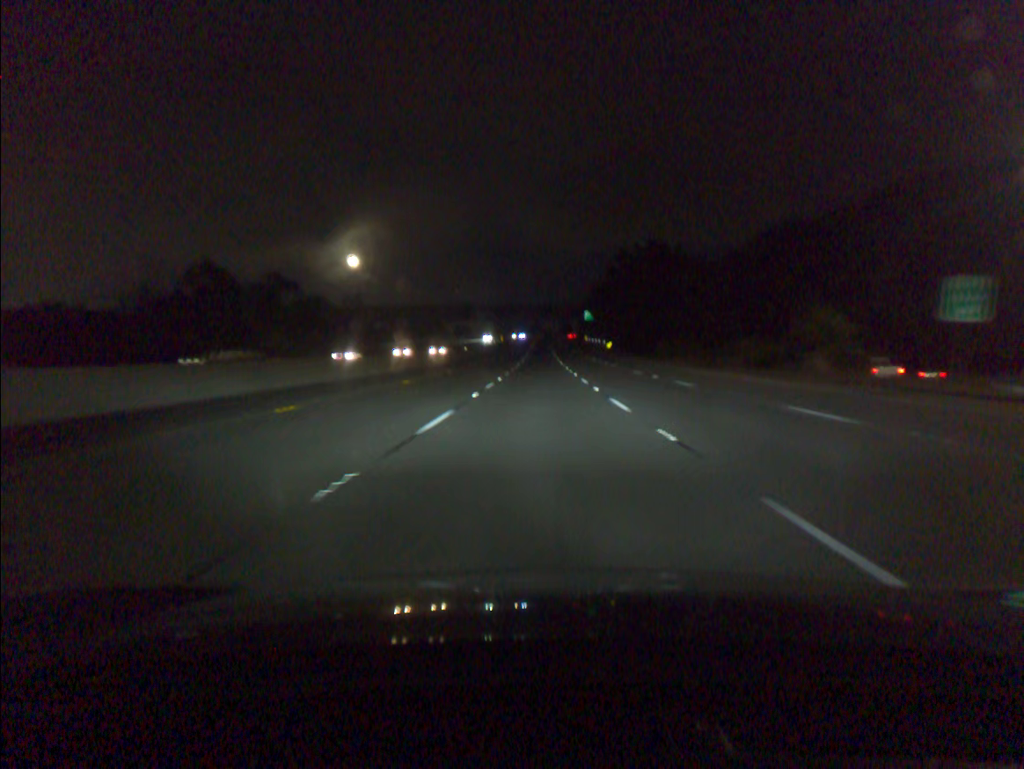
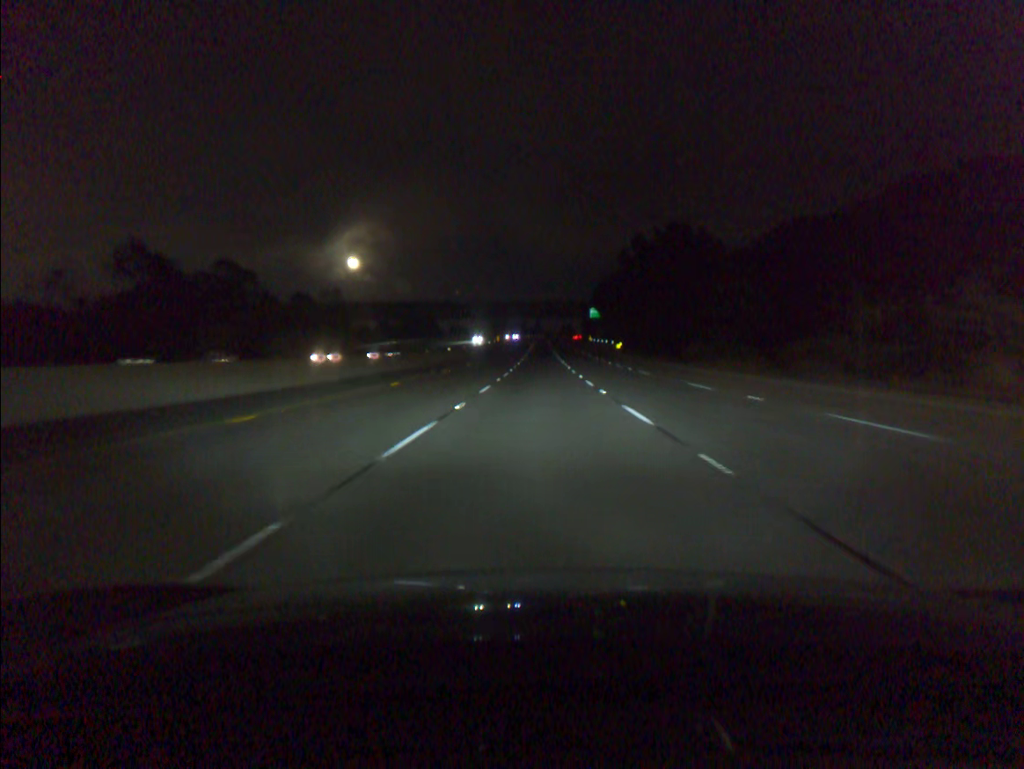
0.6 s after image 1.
(0.0, +17.3) m; 0°
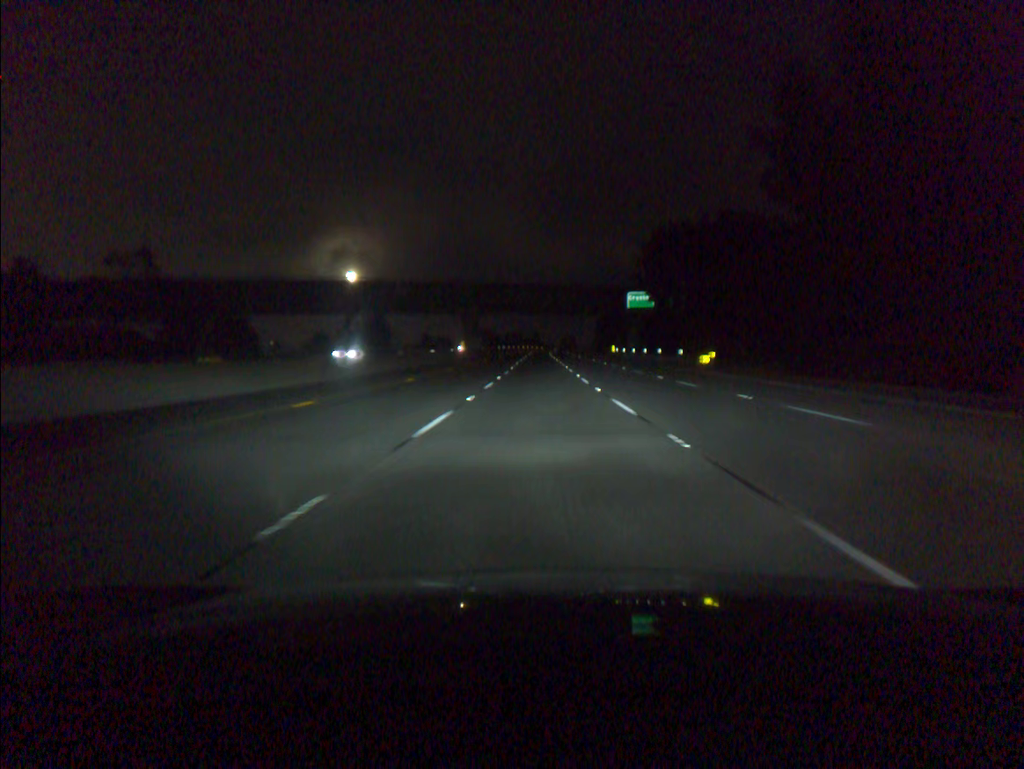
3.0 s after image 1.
(+0.2, +69.0) m; 0°
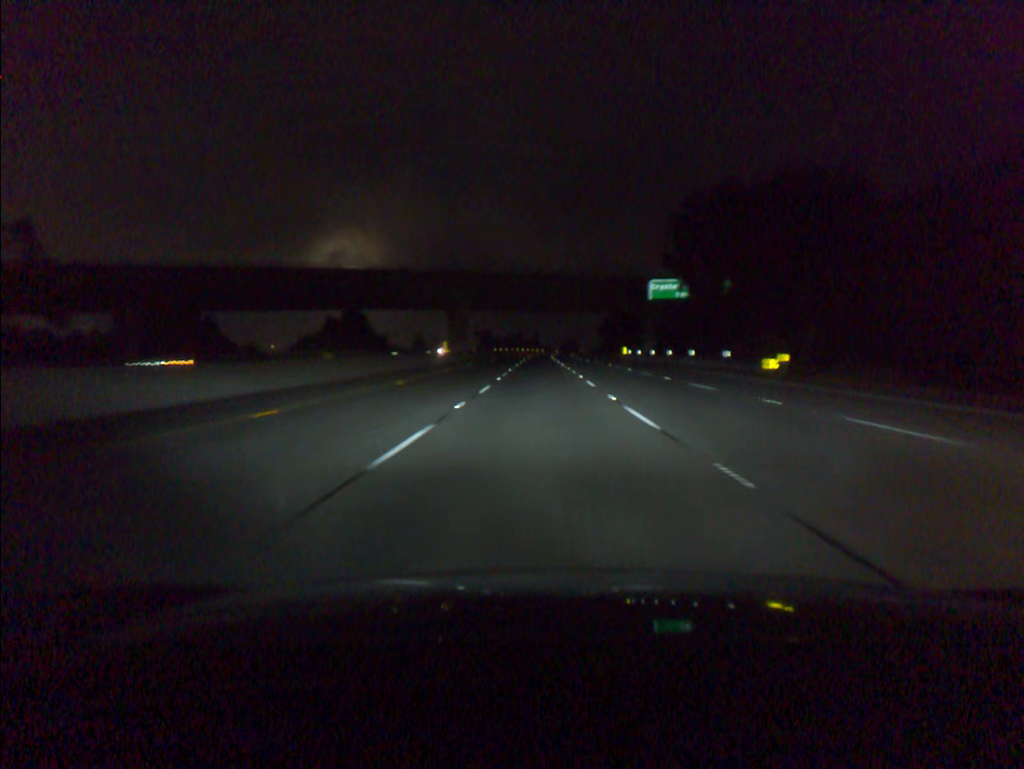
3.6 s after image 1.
(0.0, +17.2) m; 0°
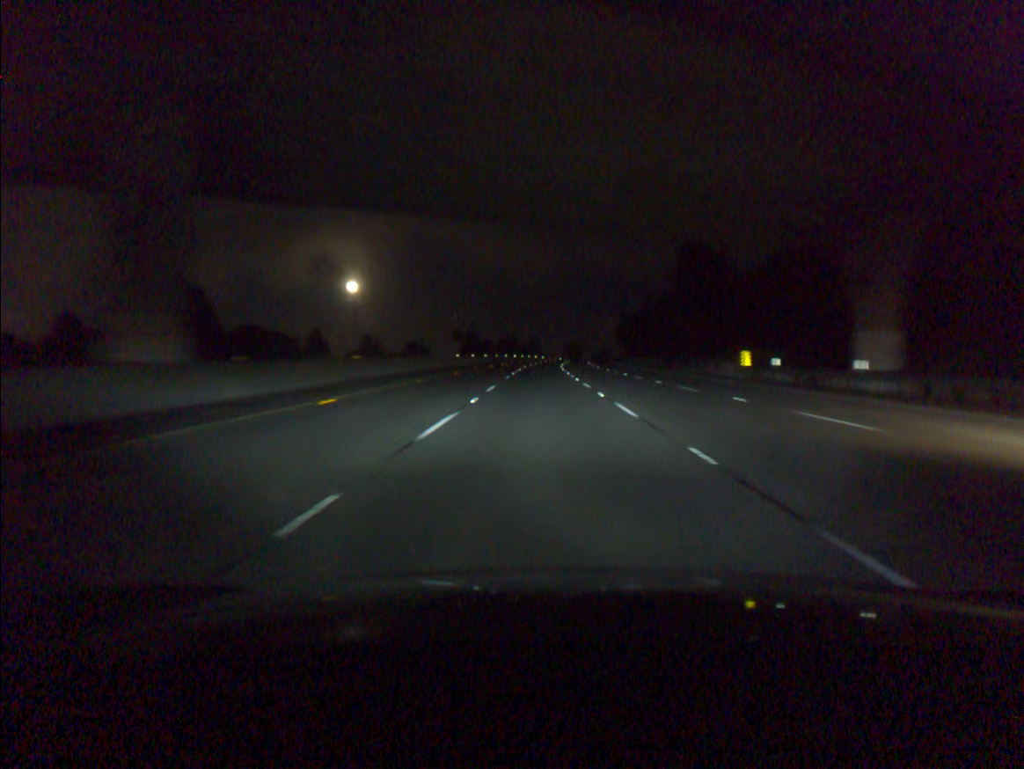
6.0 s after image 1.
(-0.1, +68.4) m; 0°
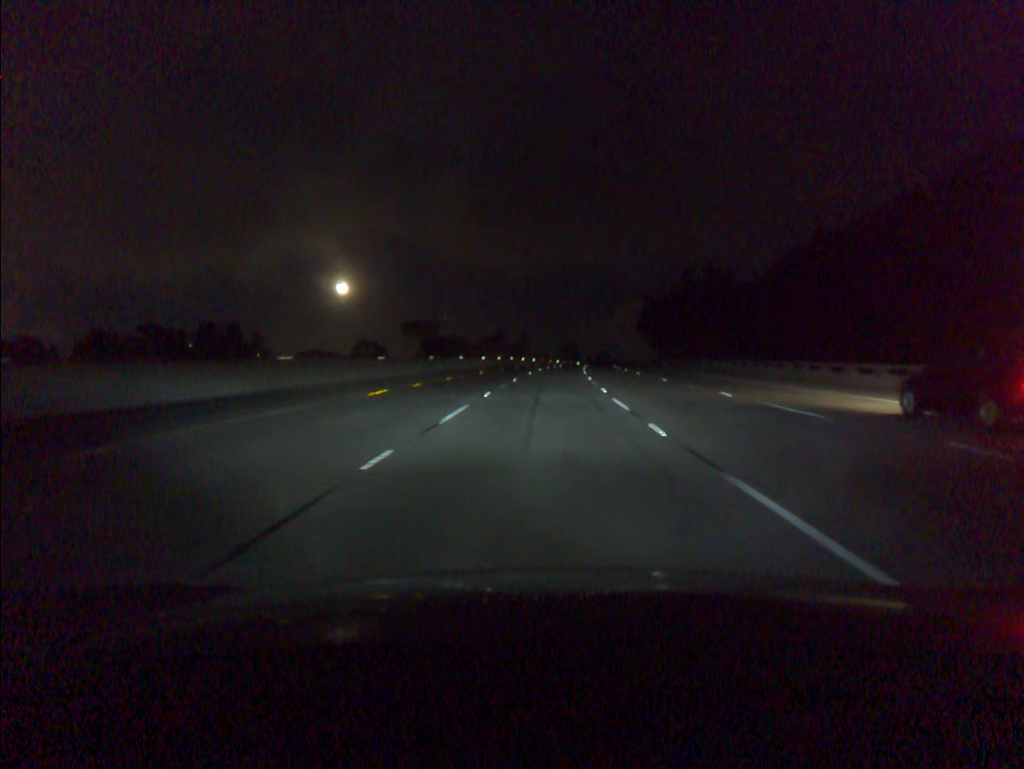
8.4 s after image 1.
(+0.3, +68.8) m; +1°
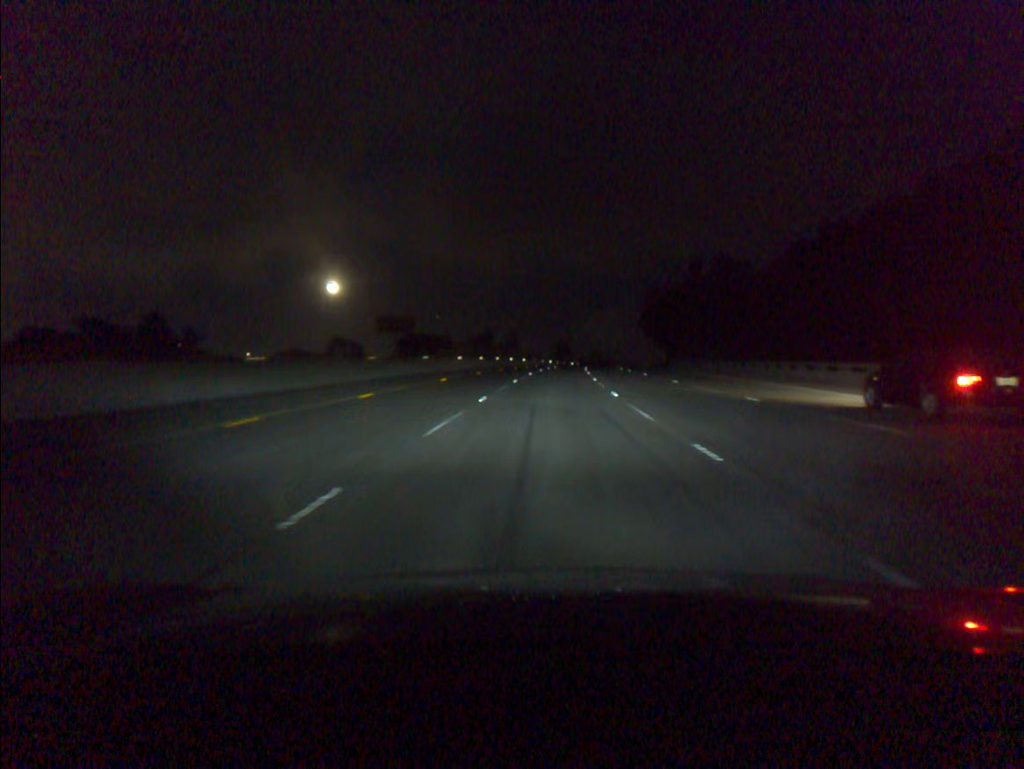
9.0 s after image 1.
(+0.1, +17.3) m; +1°
